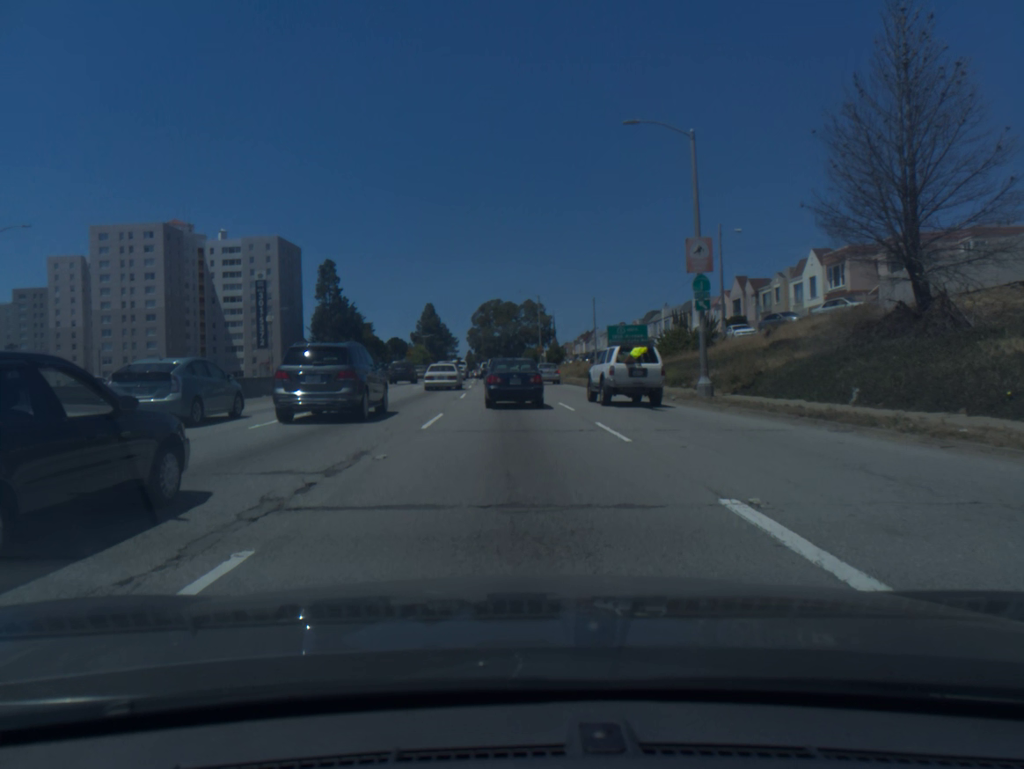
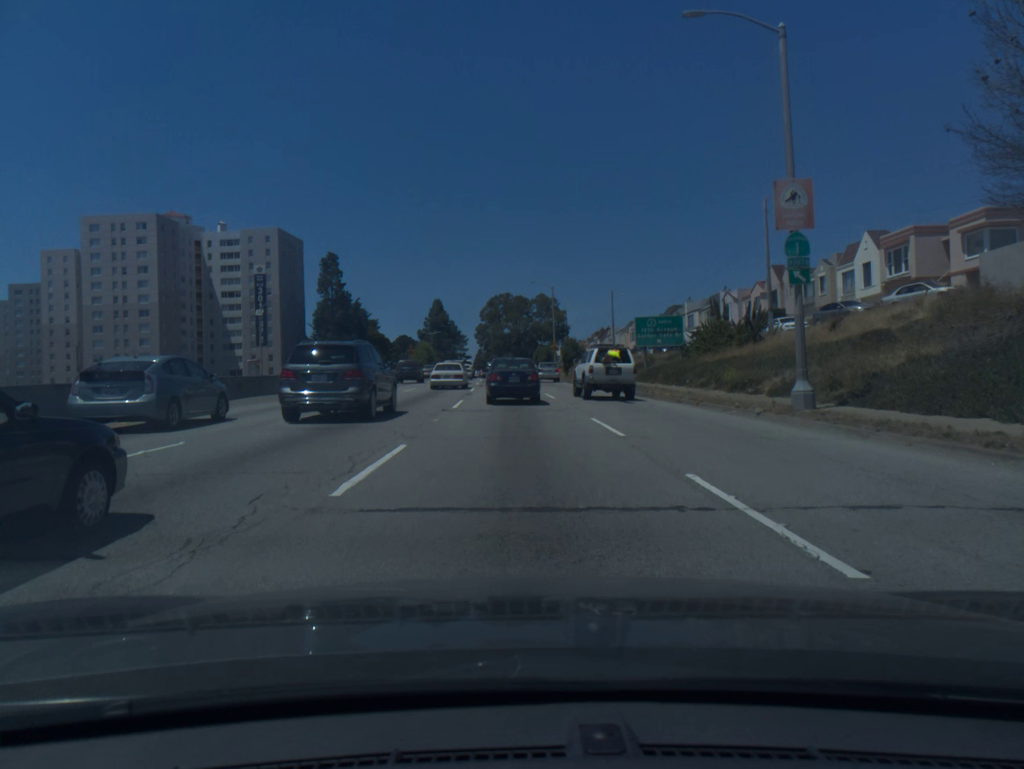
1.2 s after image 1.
(0.0, +8.0) m; 0°
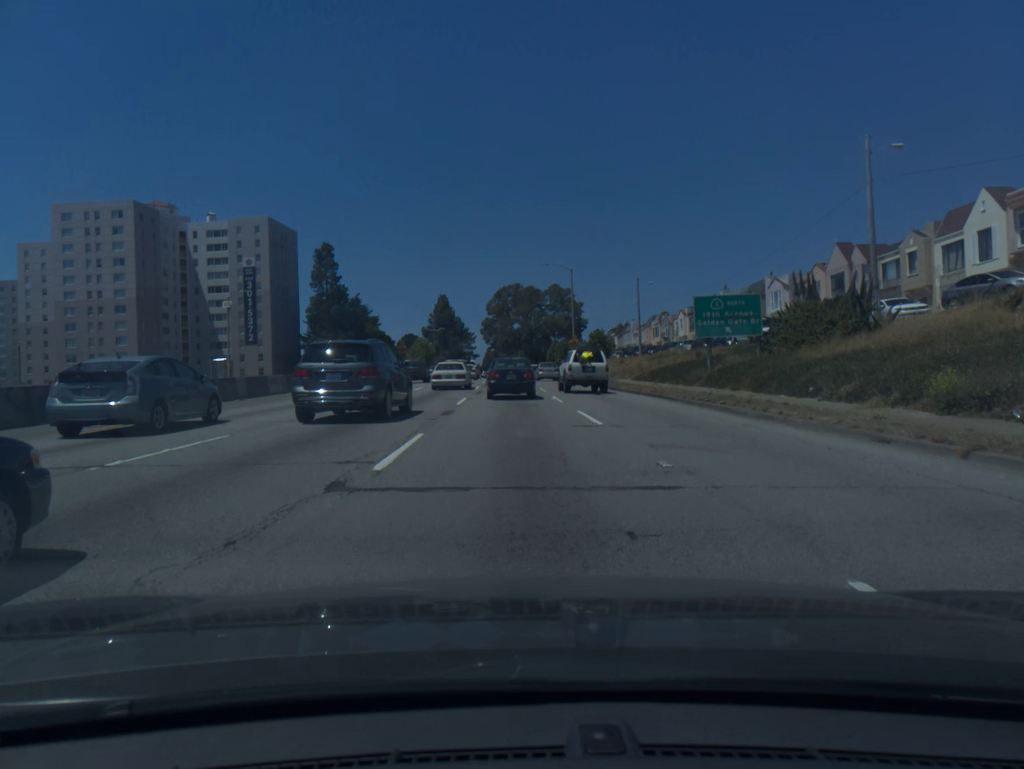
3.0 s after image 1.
(-0.1, +13.3) m; -1°
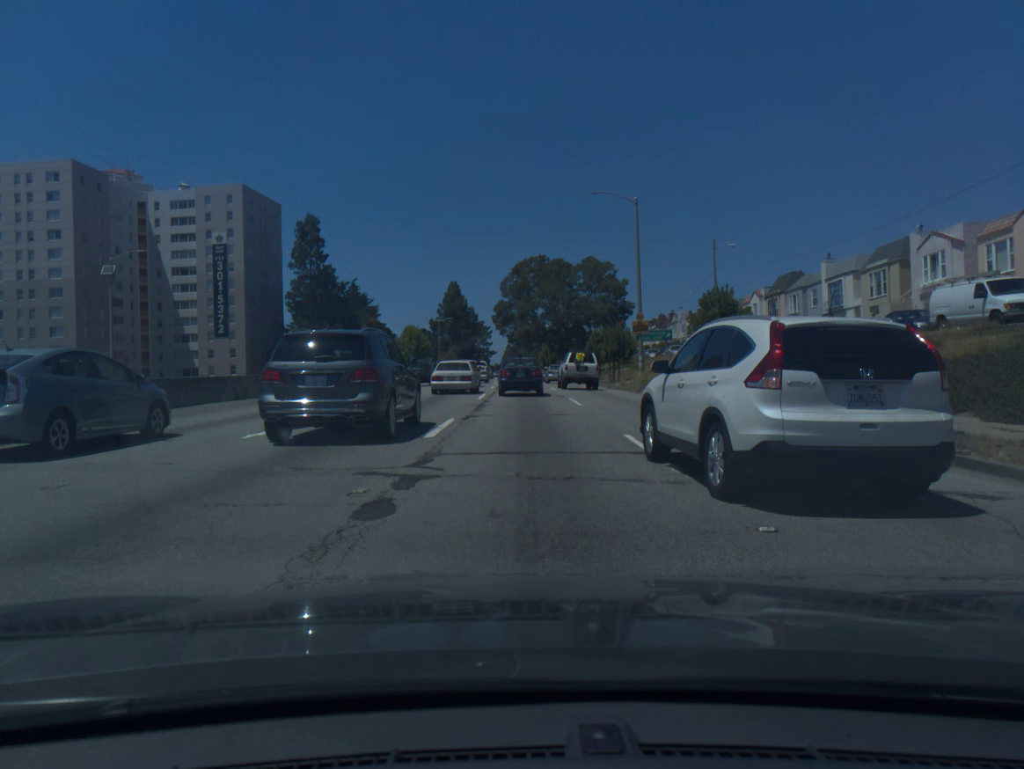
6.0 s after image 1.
(-0.3, +26.1) m; -1°
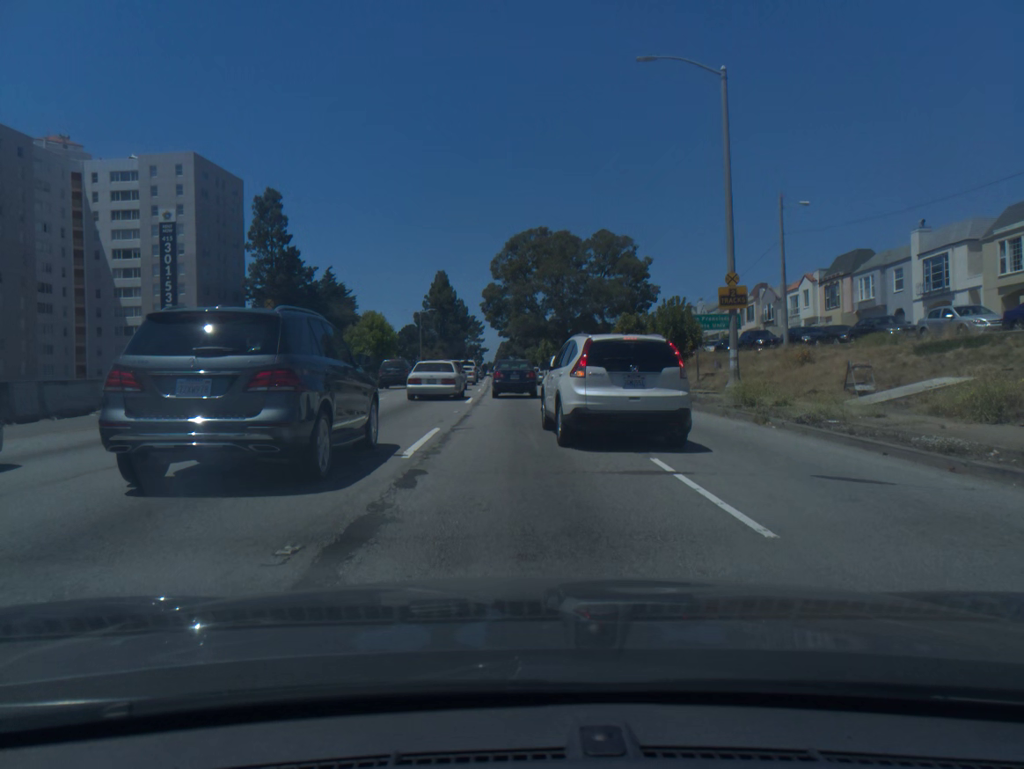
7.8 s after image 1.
(0.0, +17.1) m; +1°
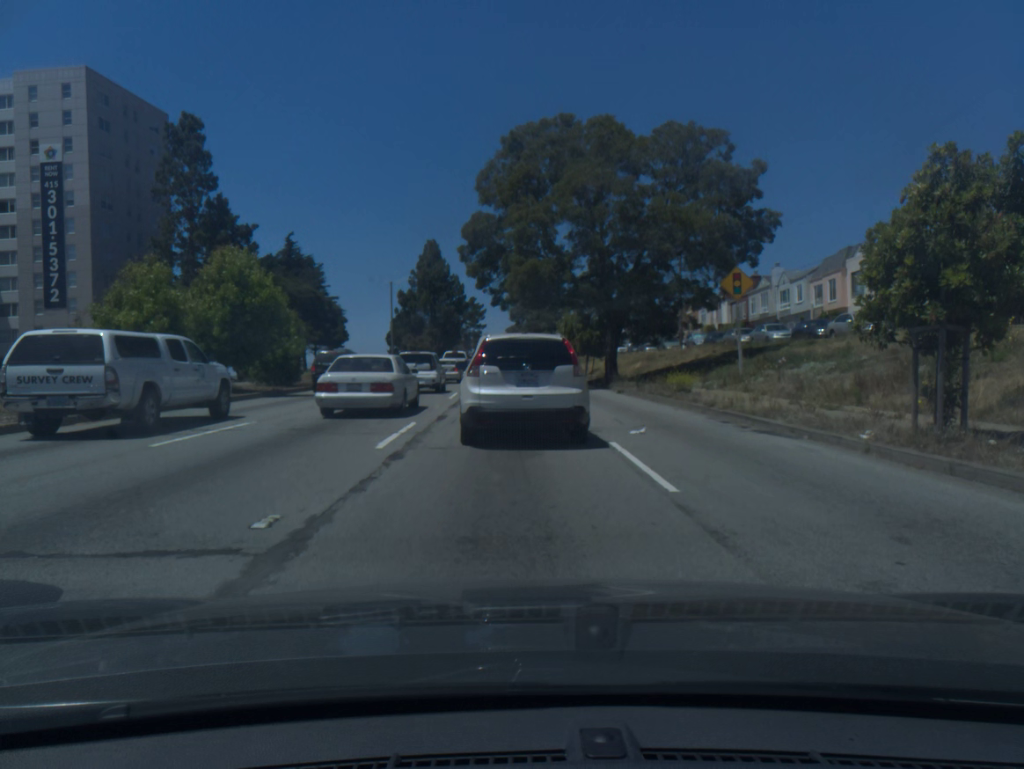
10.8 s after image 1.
(-0.1, +28.5) m; -1°
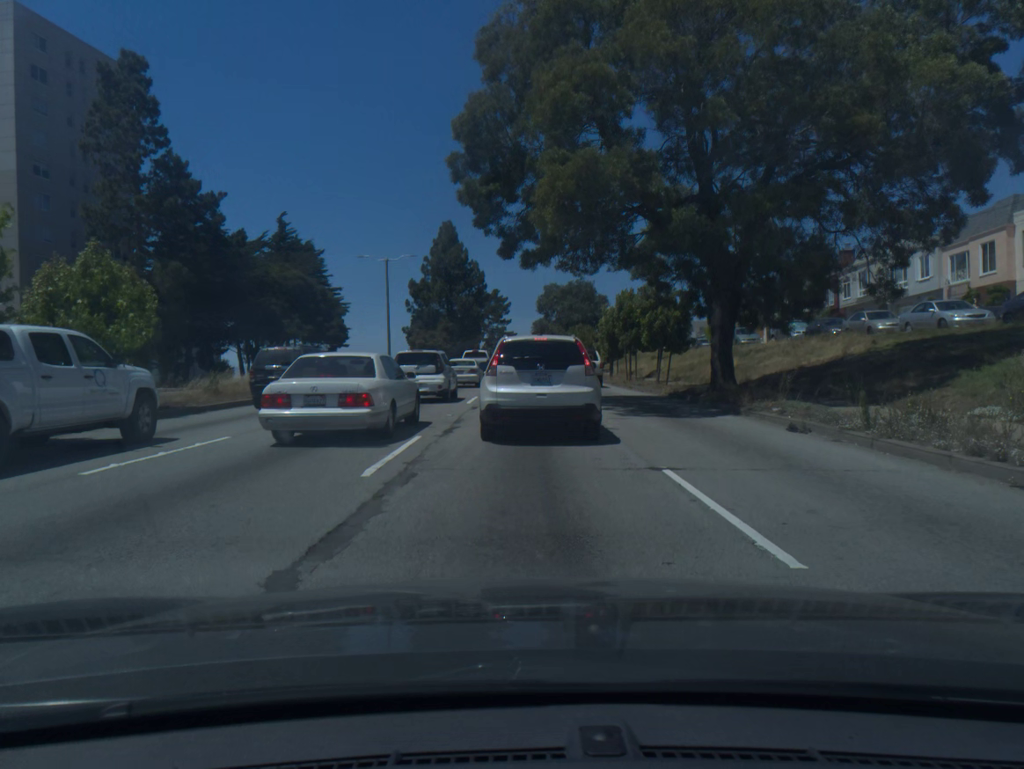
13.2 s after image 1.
(-0.3, +17.7) m; -2°
